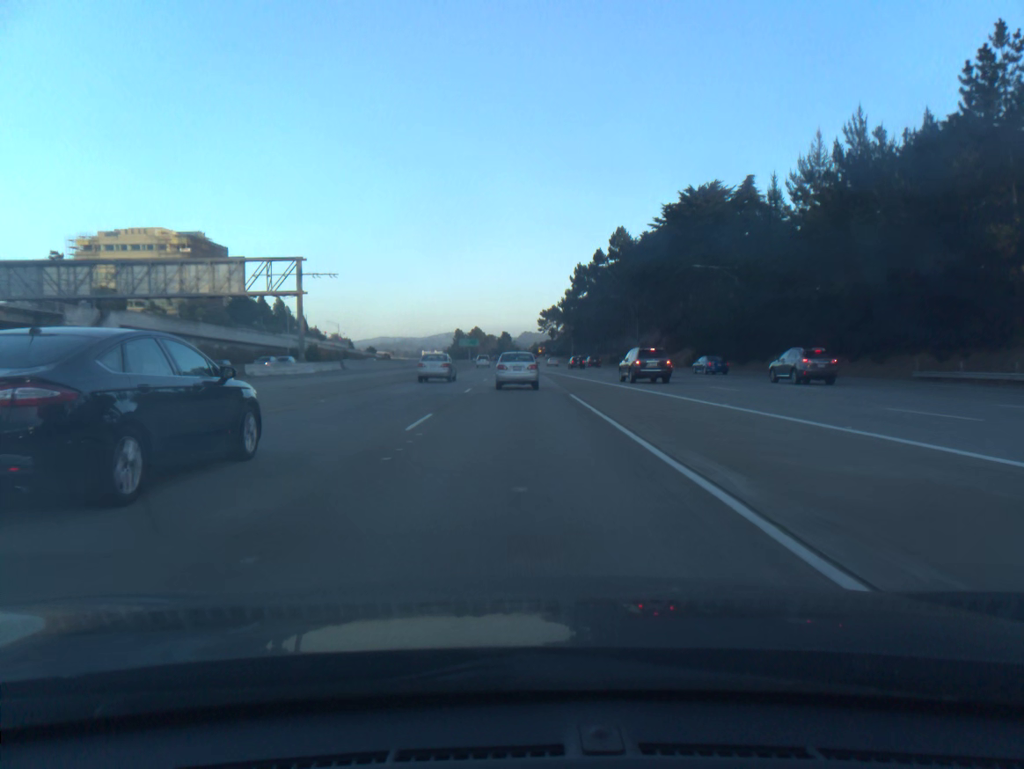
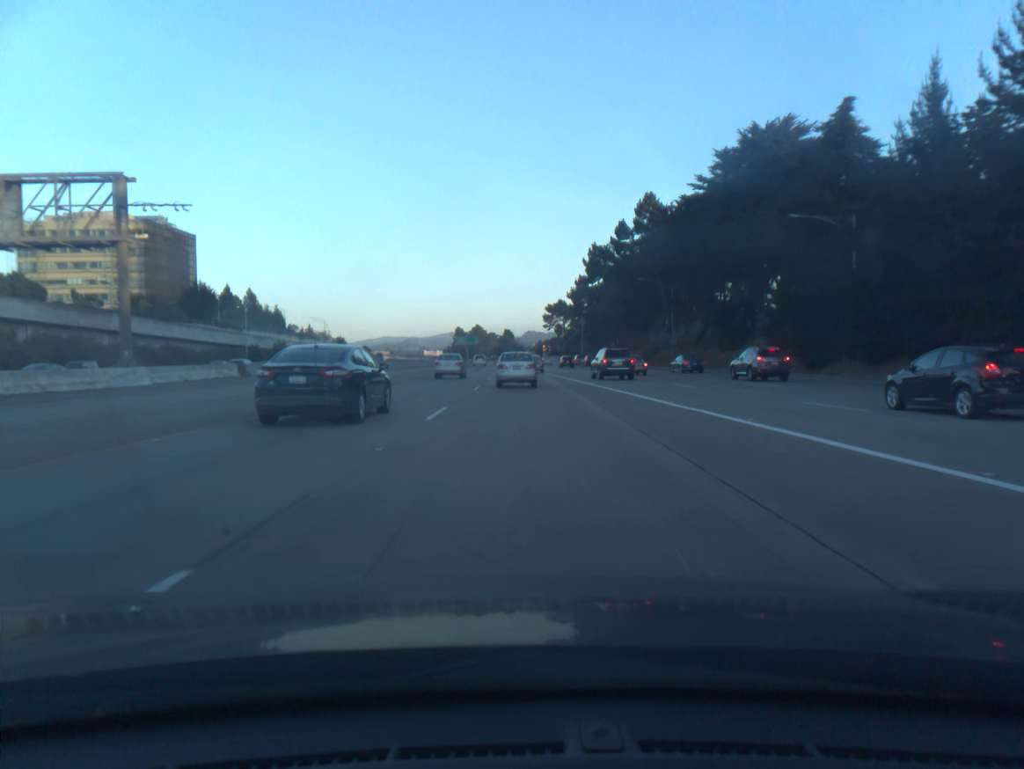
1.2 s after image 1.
(0.0, +27.5) m; 0°
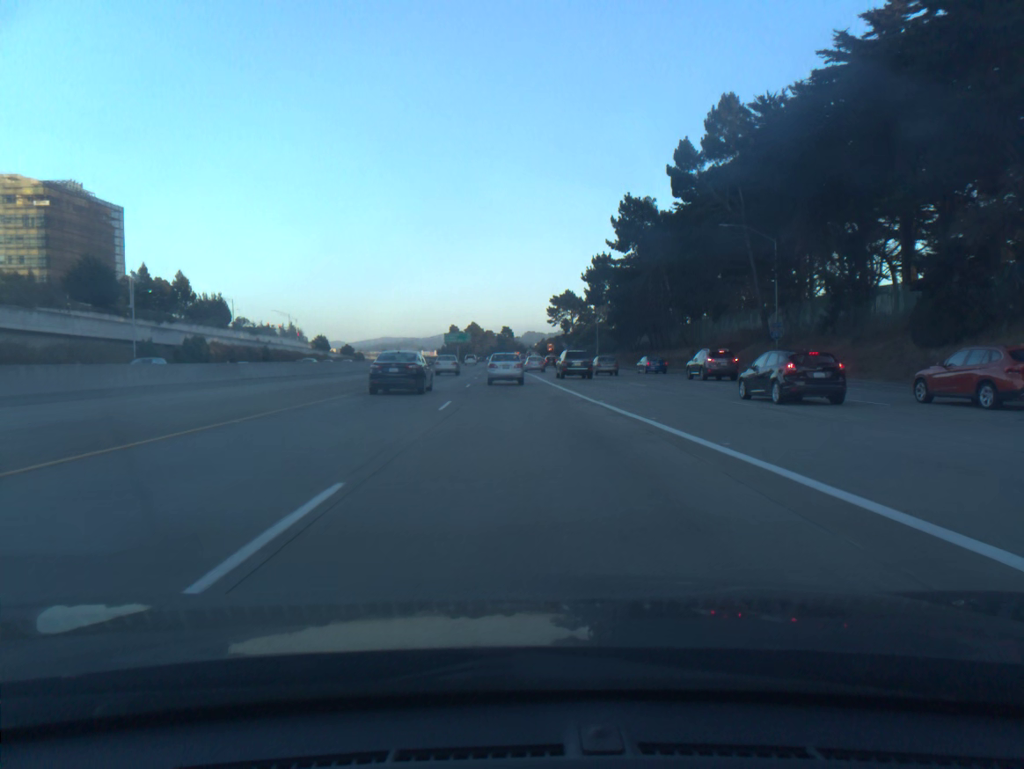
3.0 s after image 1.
(0.0, +40.6) m; 0°
